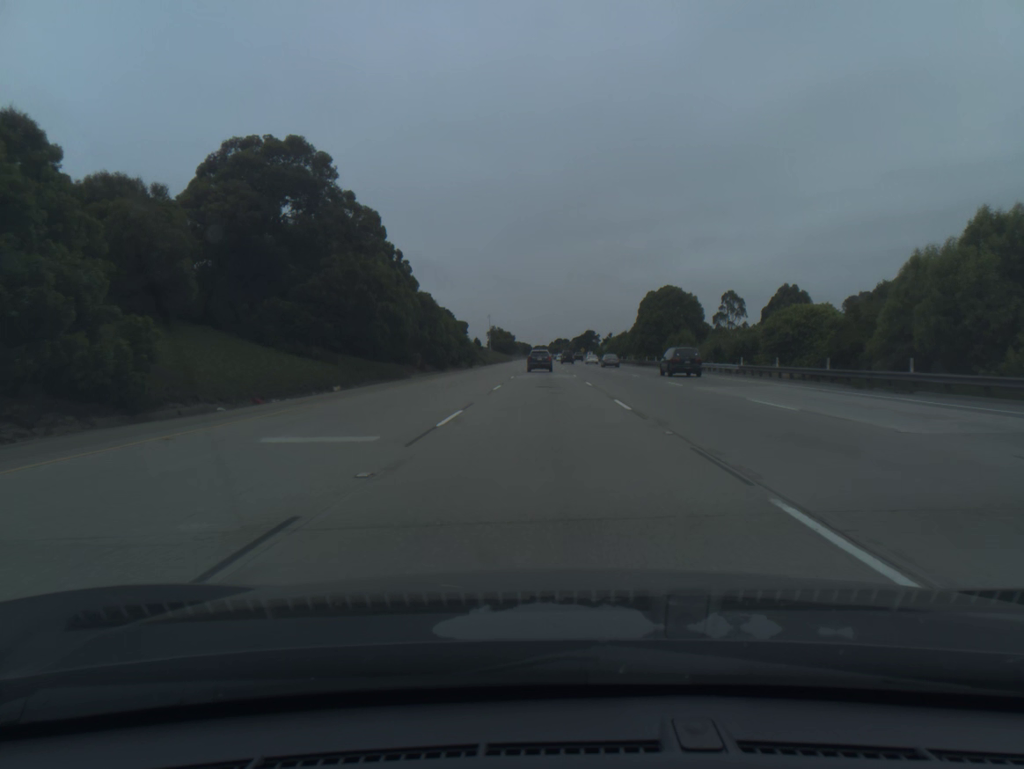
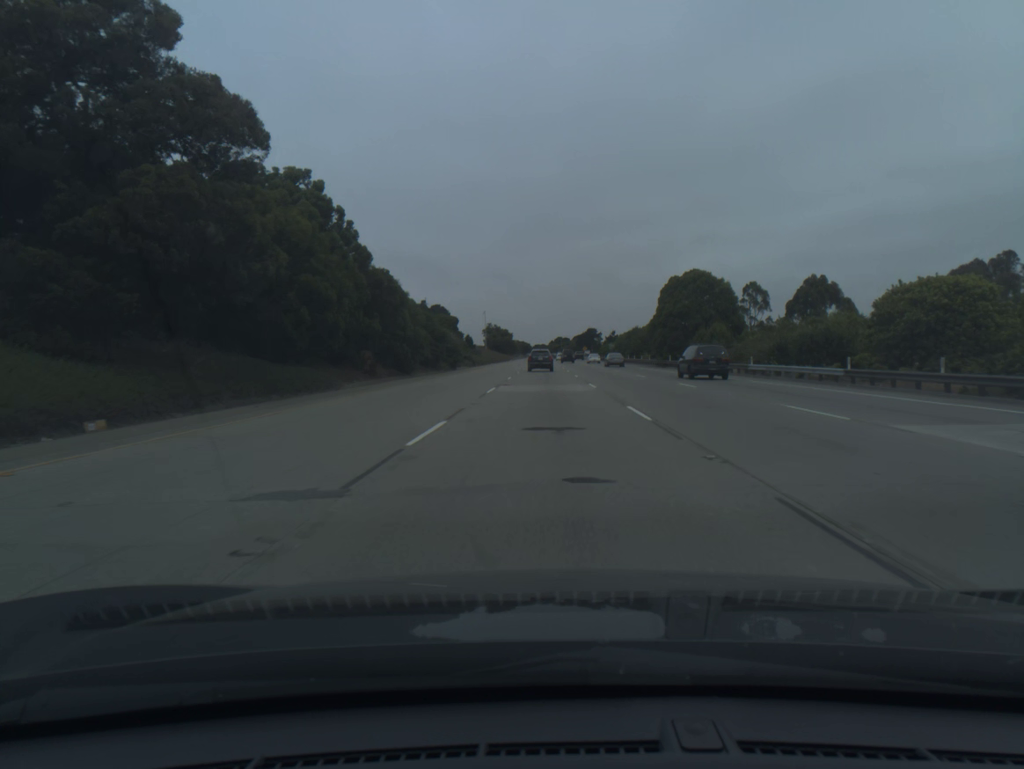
(0.0, +17.7) m; 0°
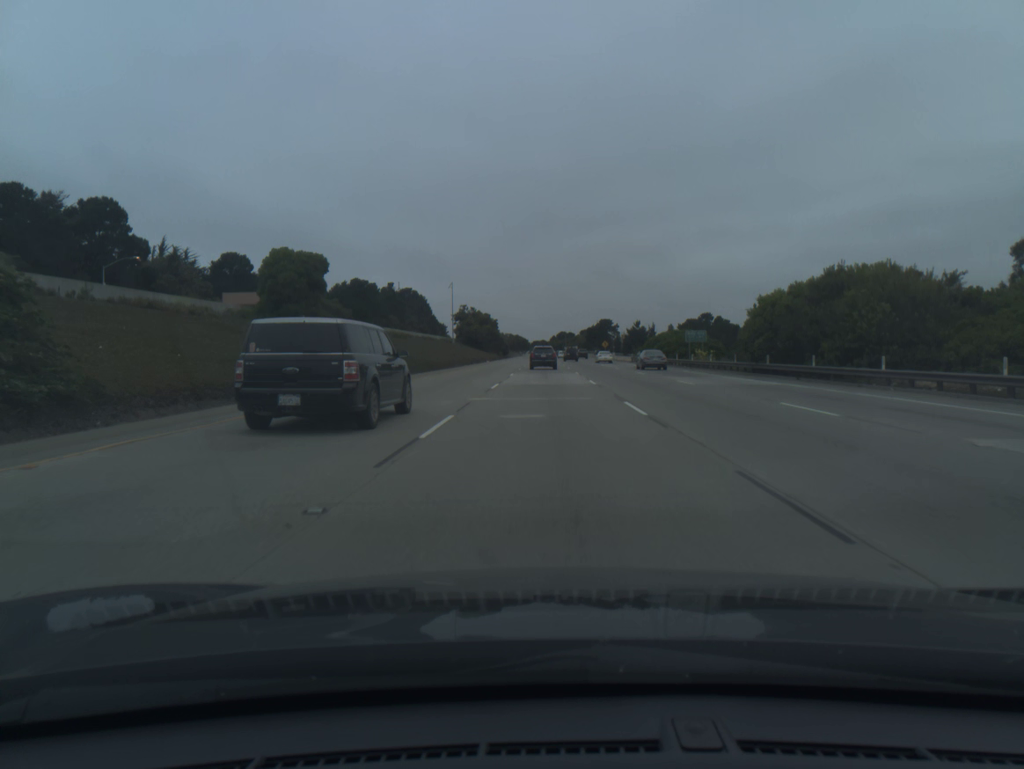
(-0.1, +87.0) m; 0°
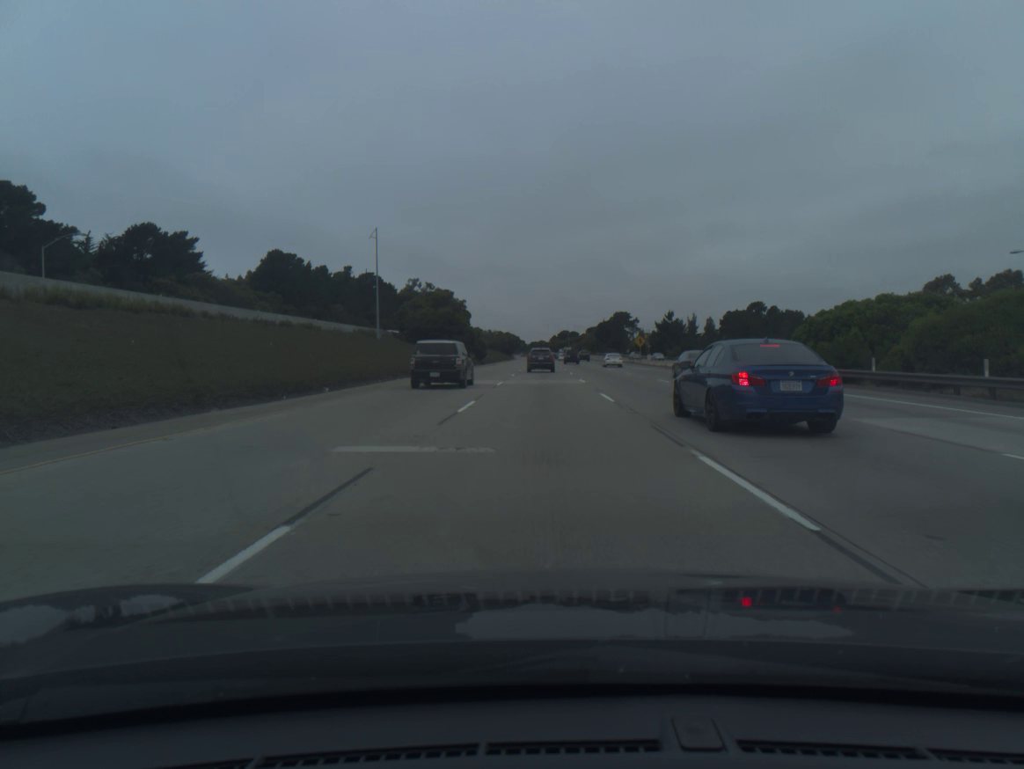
(+0.2, +67.8) m; 0°
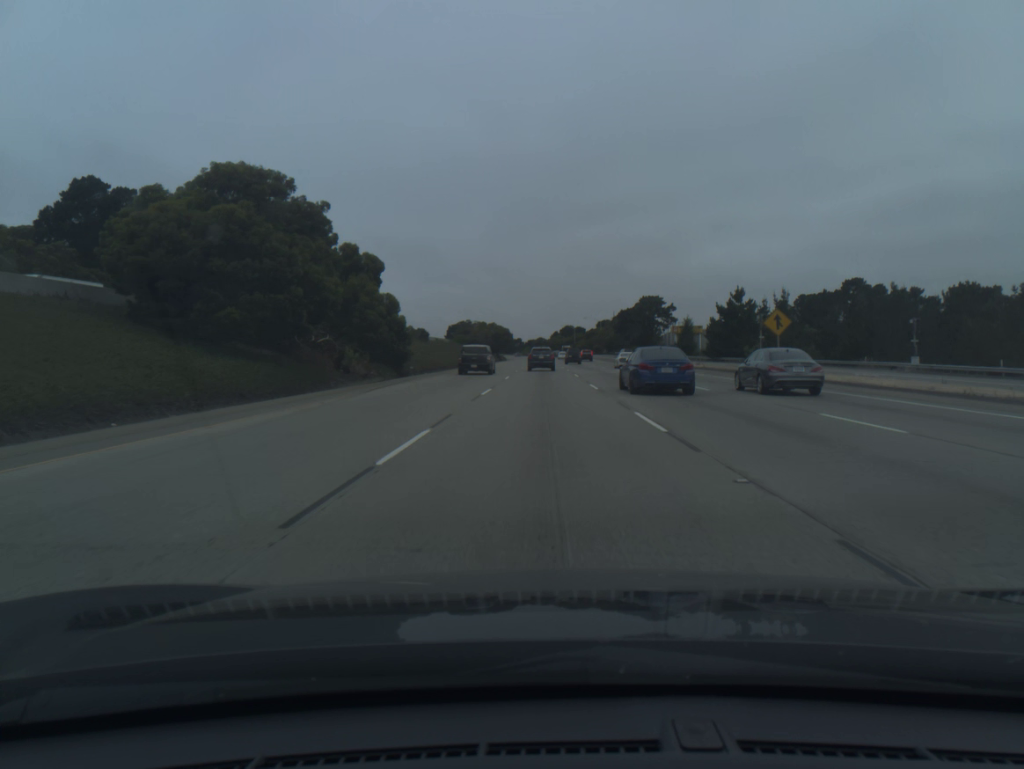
(-0.1, +66.5) m; 0°
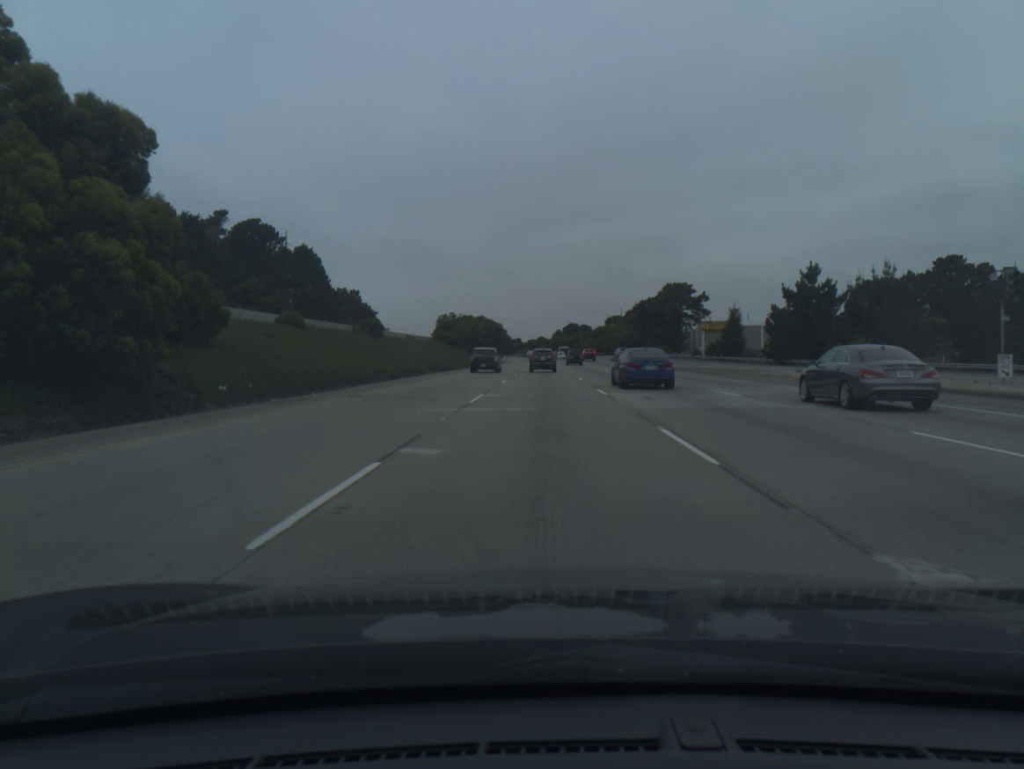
(0.0, +33.0) m; 0°
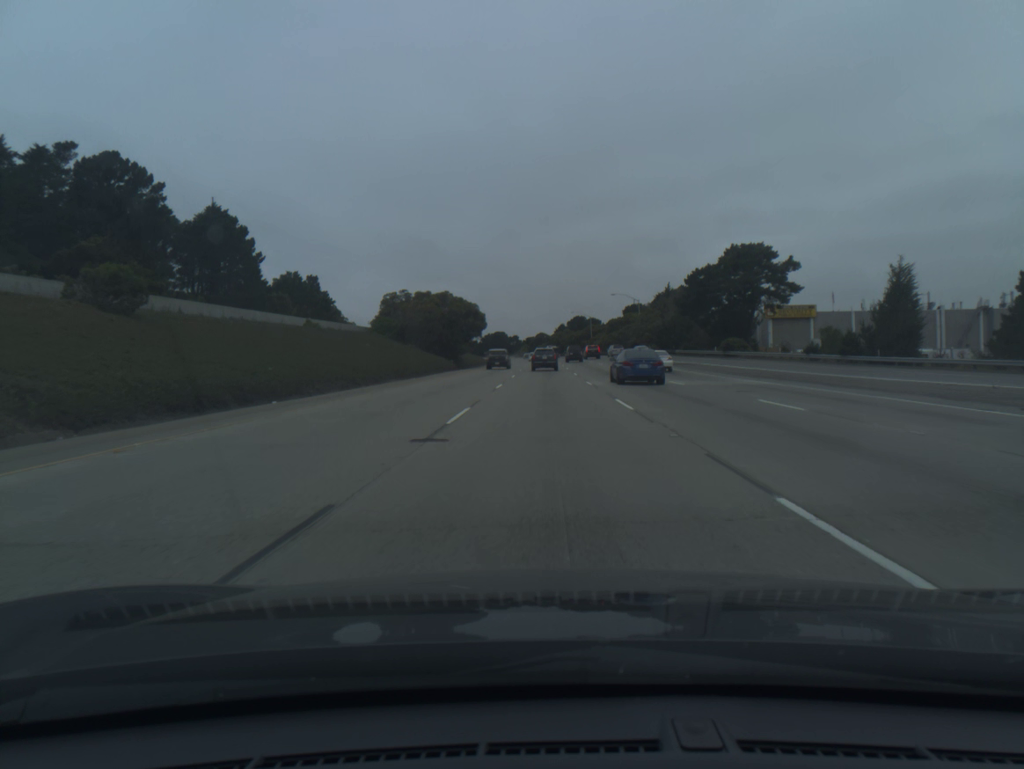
(-0.1, +49.3) m; 0°
